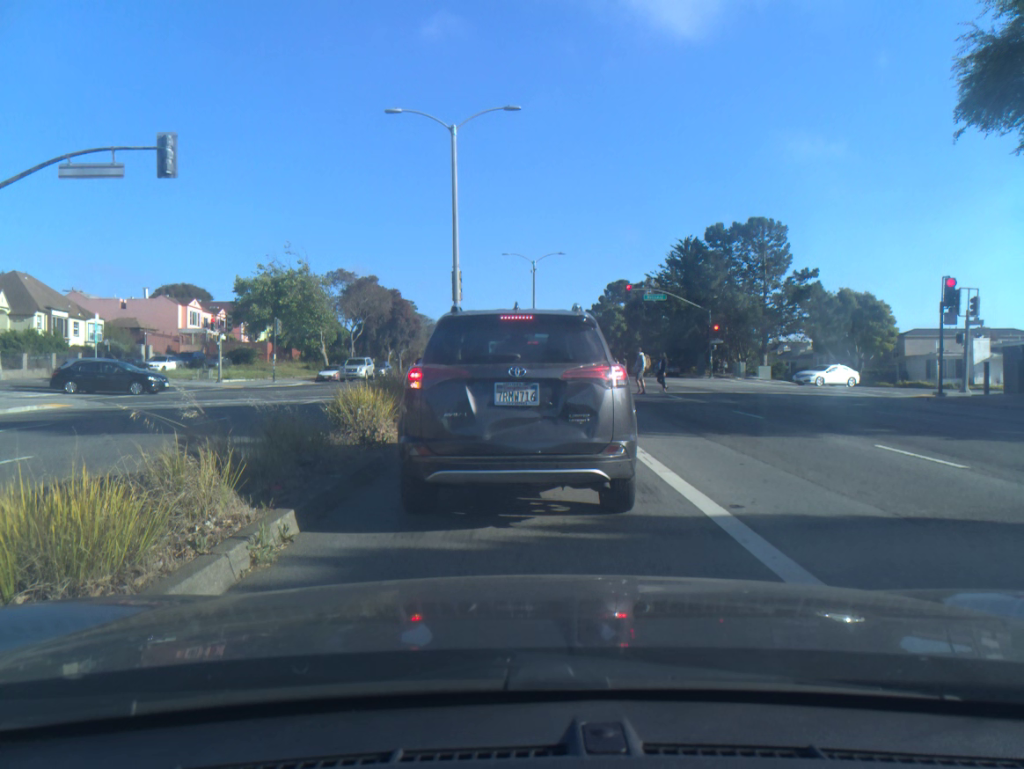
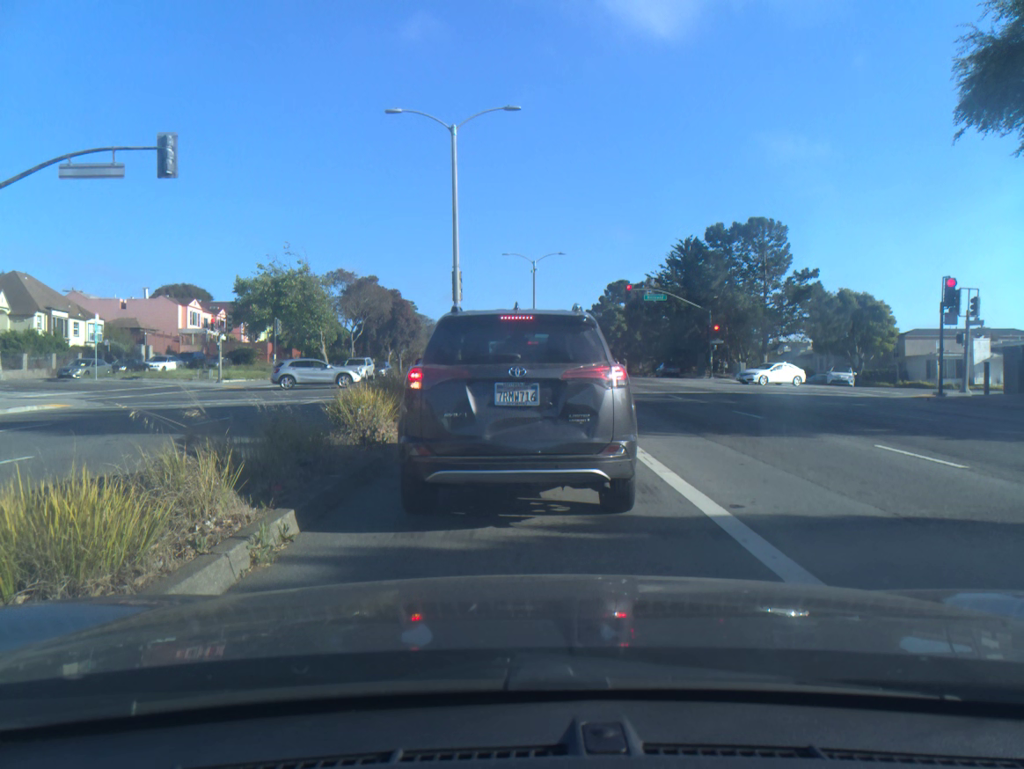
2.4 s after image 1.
(0.0, 0.0) m; 0°
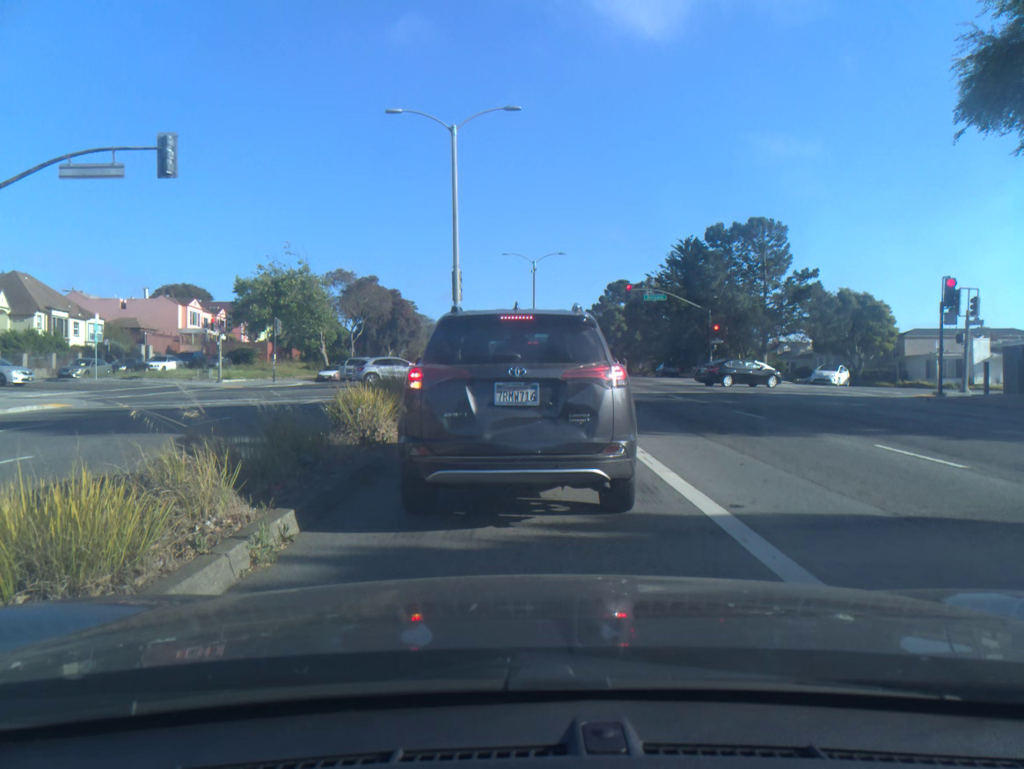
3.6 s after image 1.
(0.0, 0.0) m; 0°
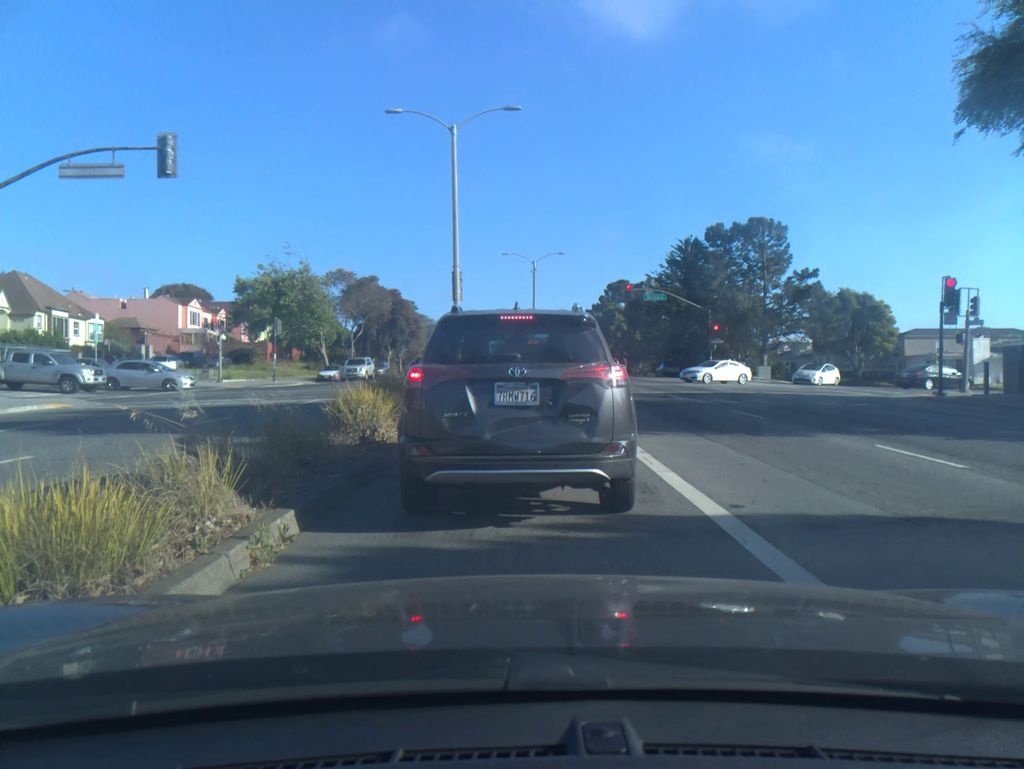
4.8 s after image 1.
(0.0, 0.0) m; 0°
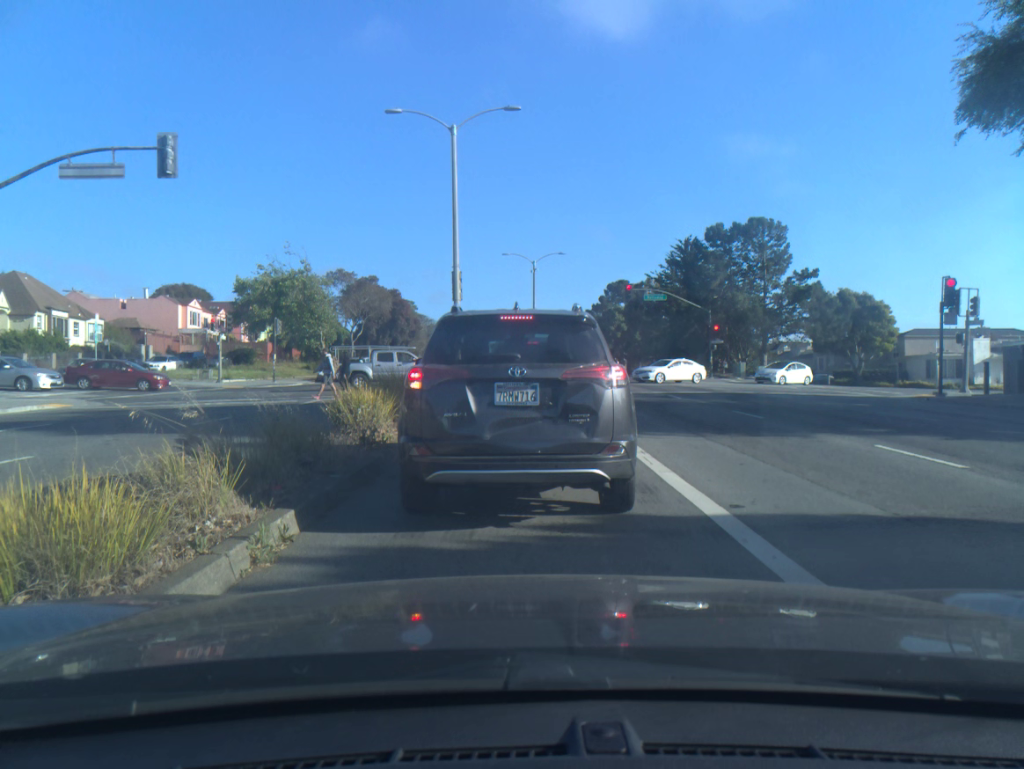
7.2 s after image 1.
(0.0, 0.0) m; 0°
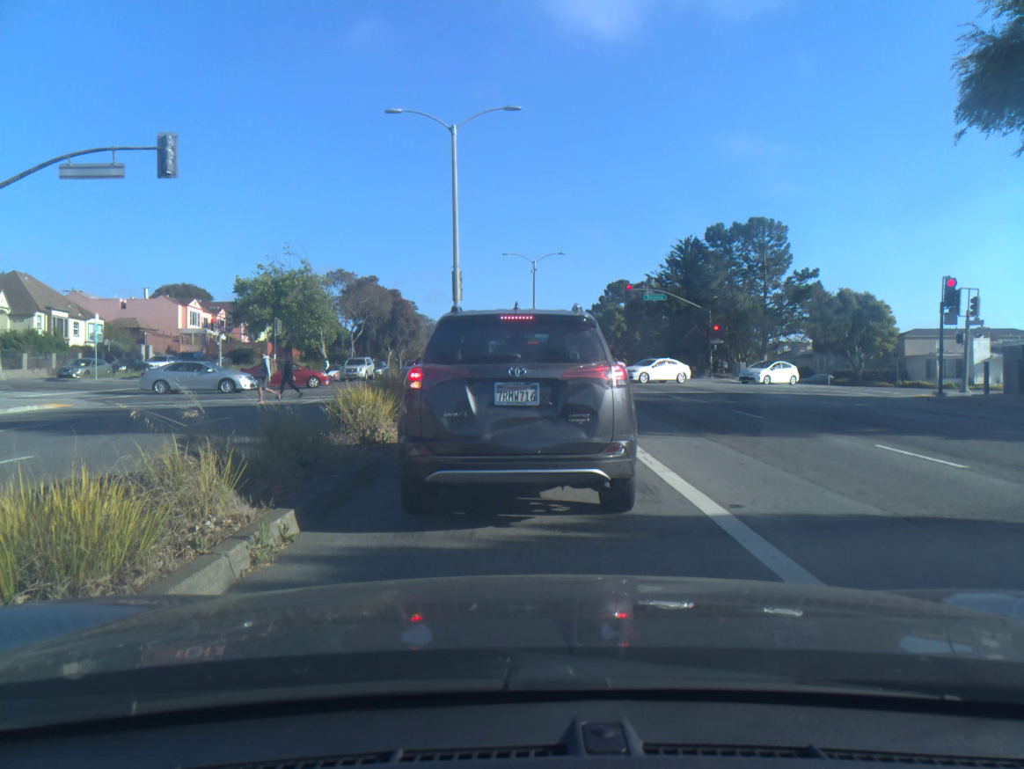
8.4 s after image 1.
(0.0, 0.0) m; 0°
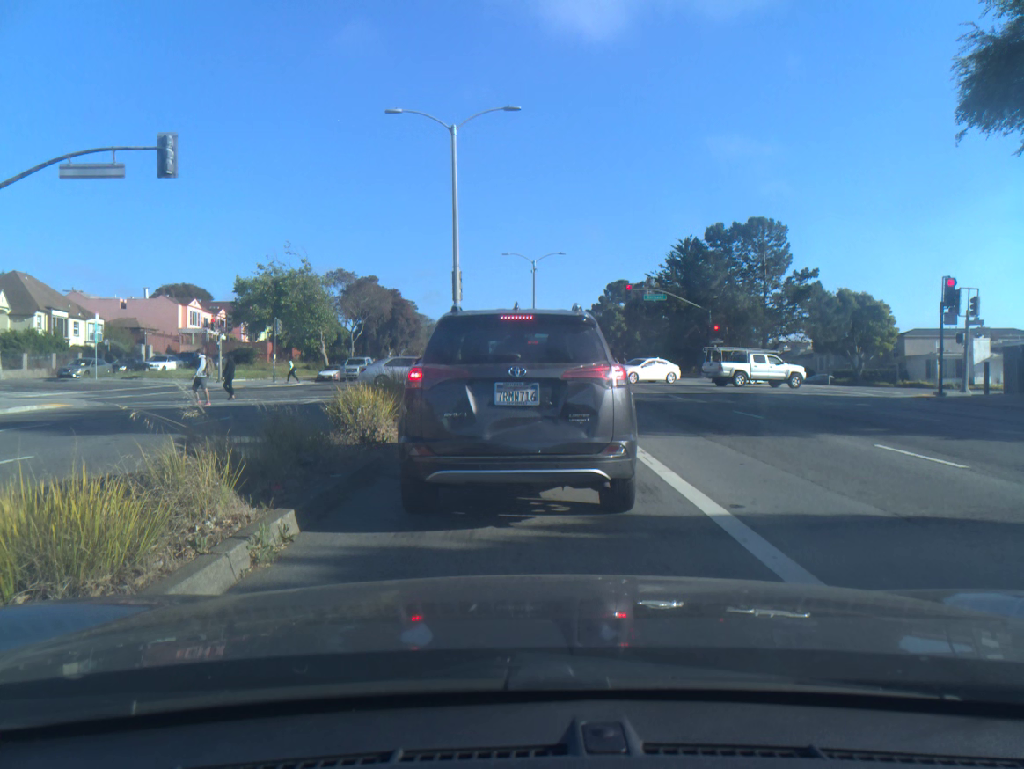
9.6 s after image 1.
(0.0, 0.0) m; 0°
